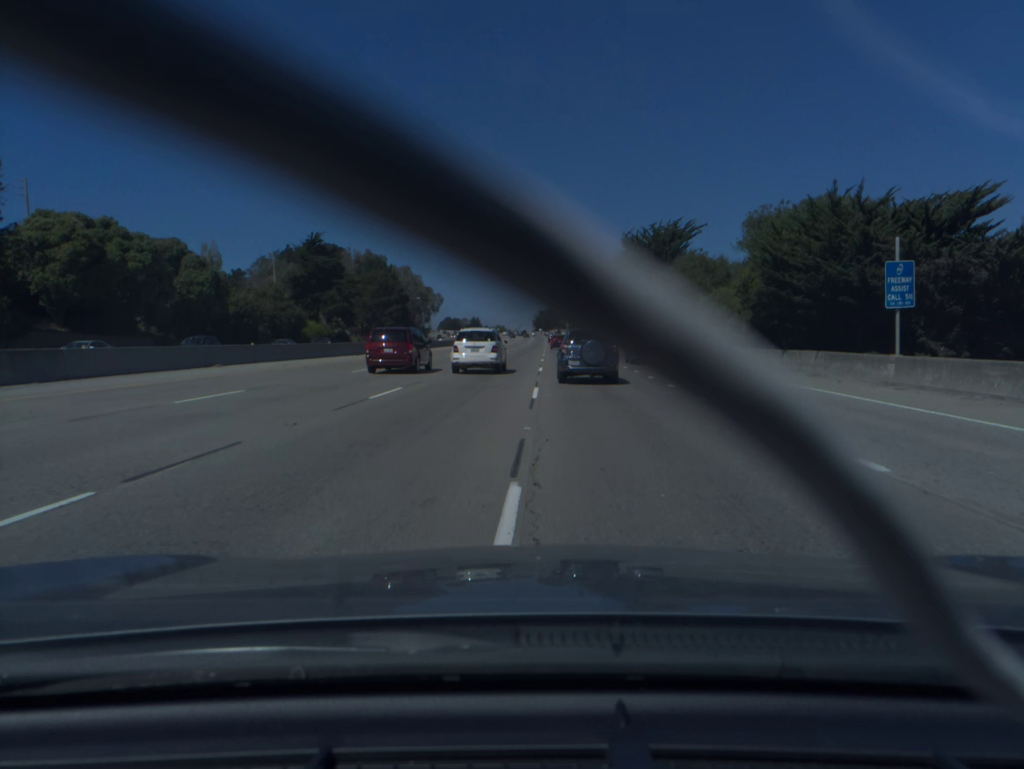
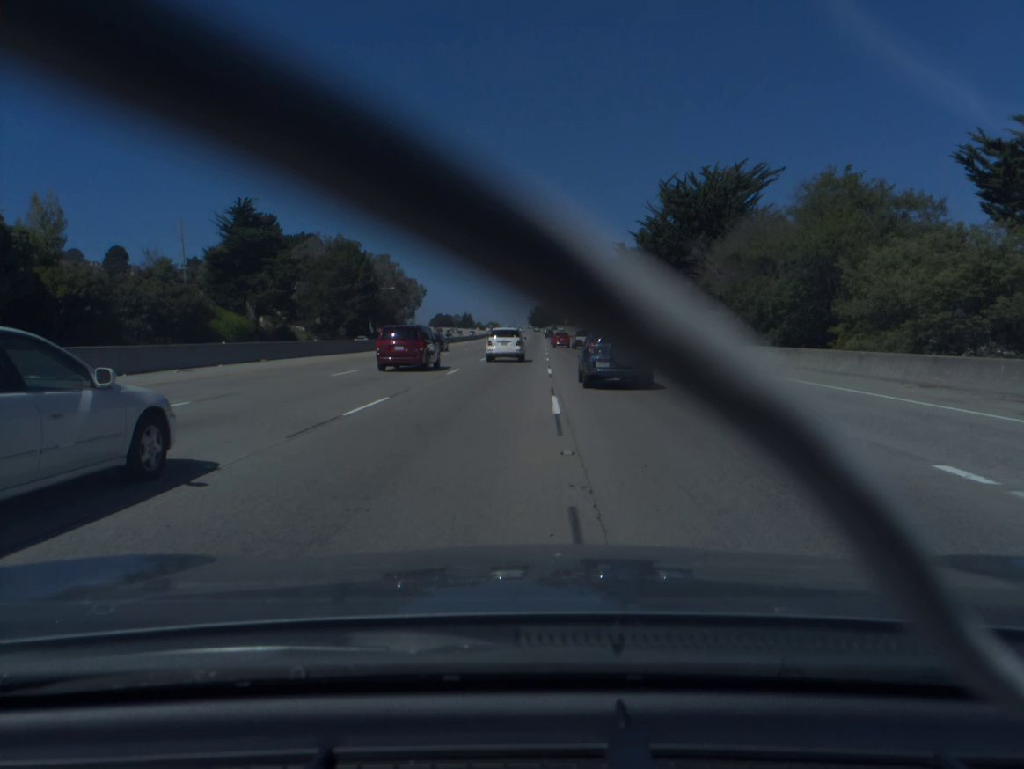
(+0.1, +33.1) m; 0°
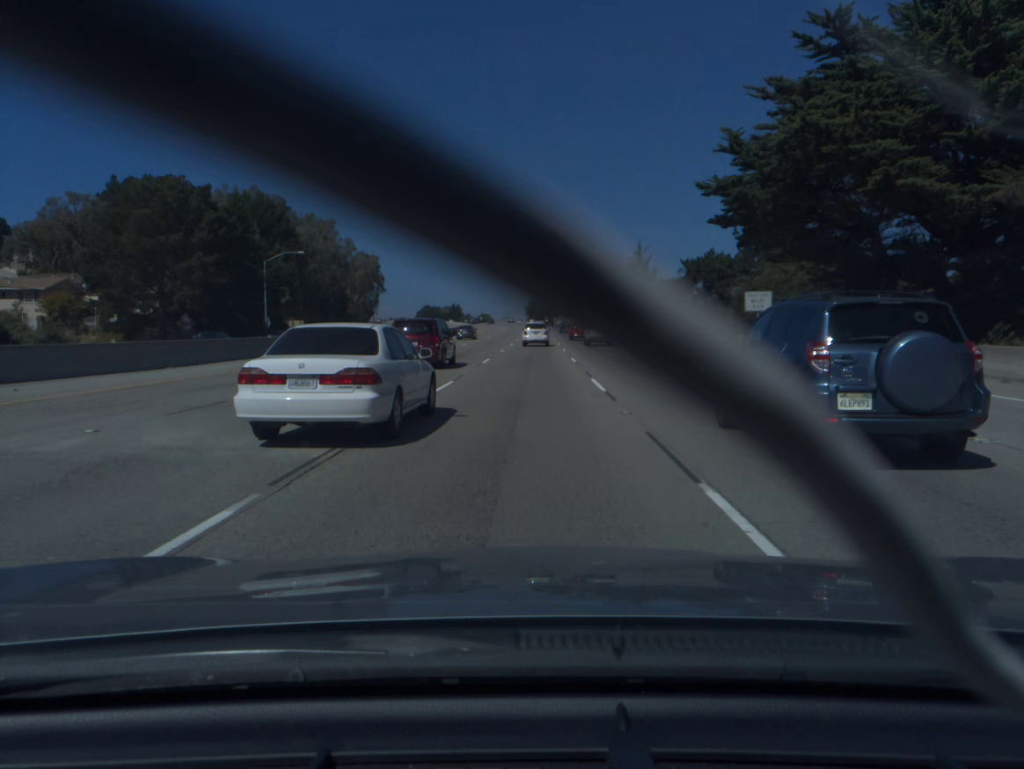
(-0.1, +69.3) m; 0°
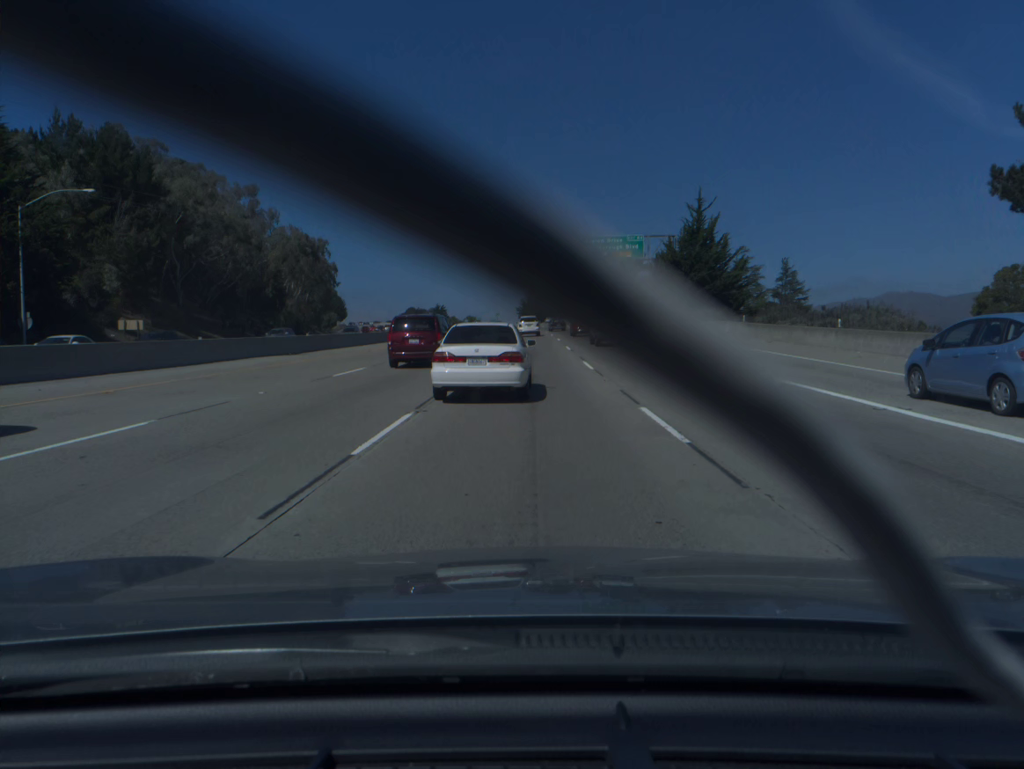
(+0.2, +52.0) m; 0°
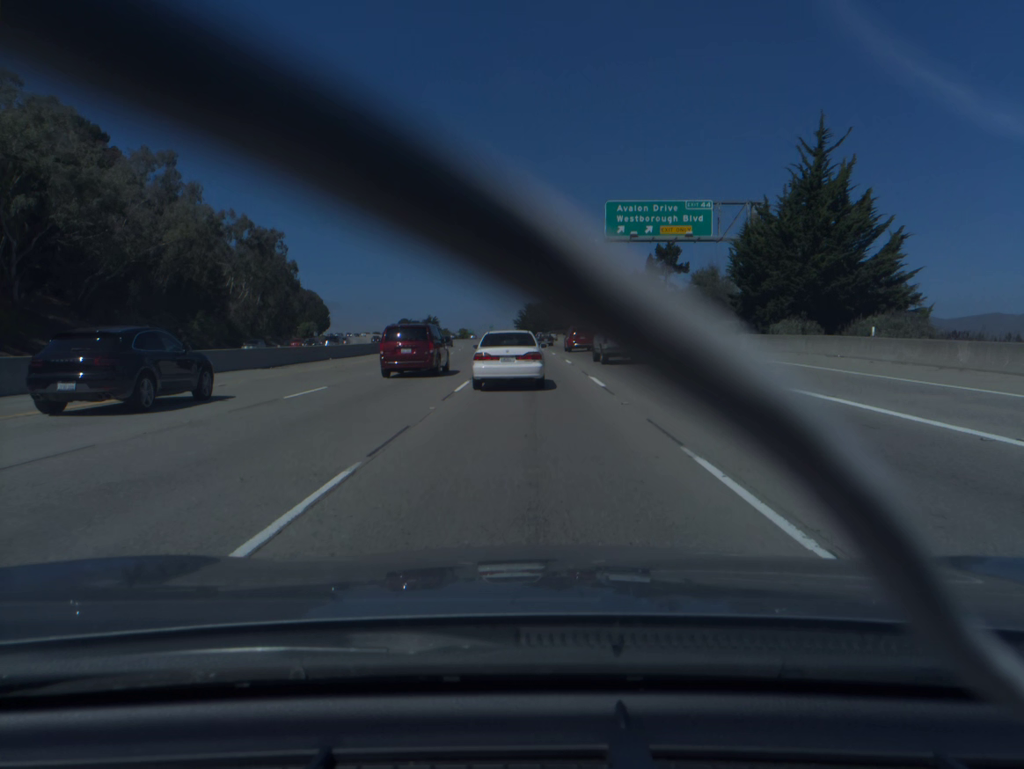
(+0.1, +33.7) m; 0°
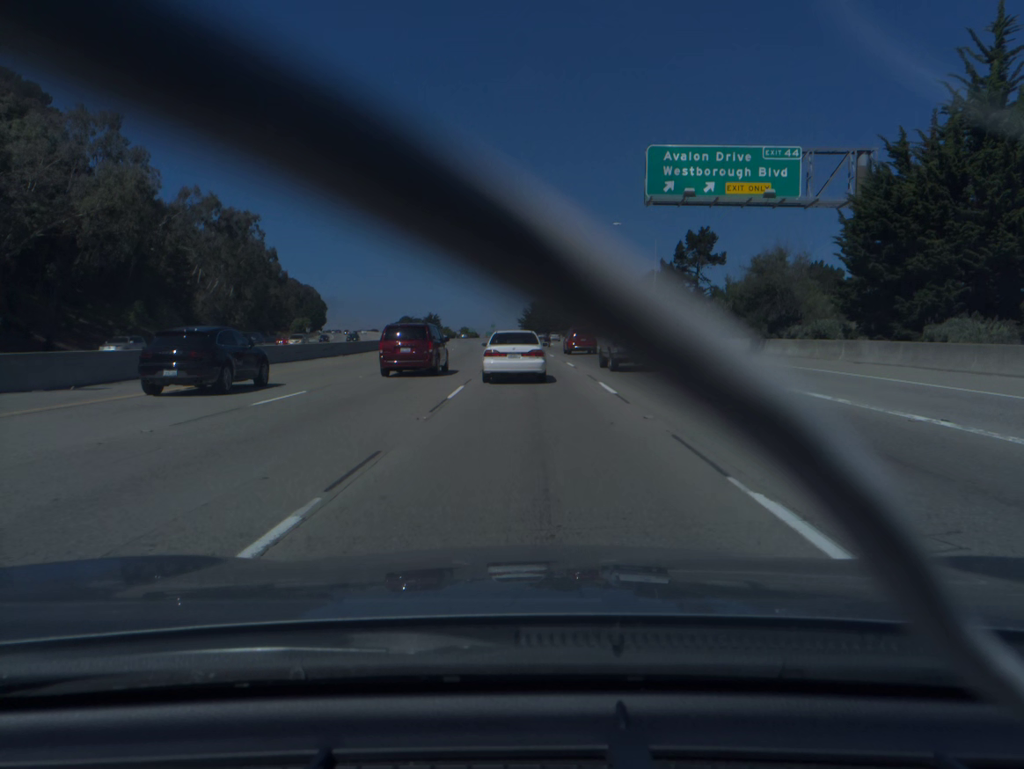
(-0.1, +16.7) m; 0°
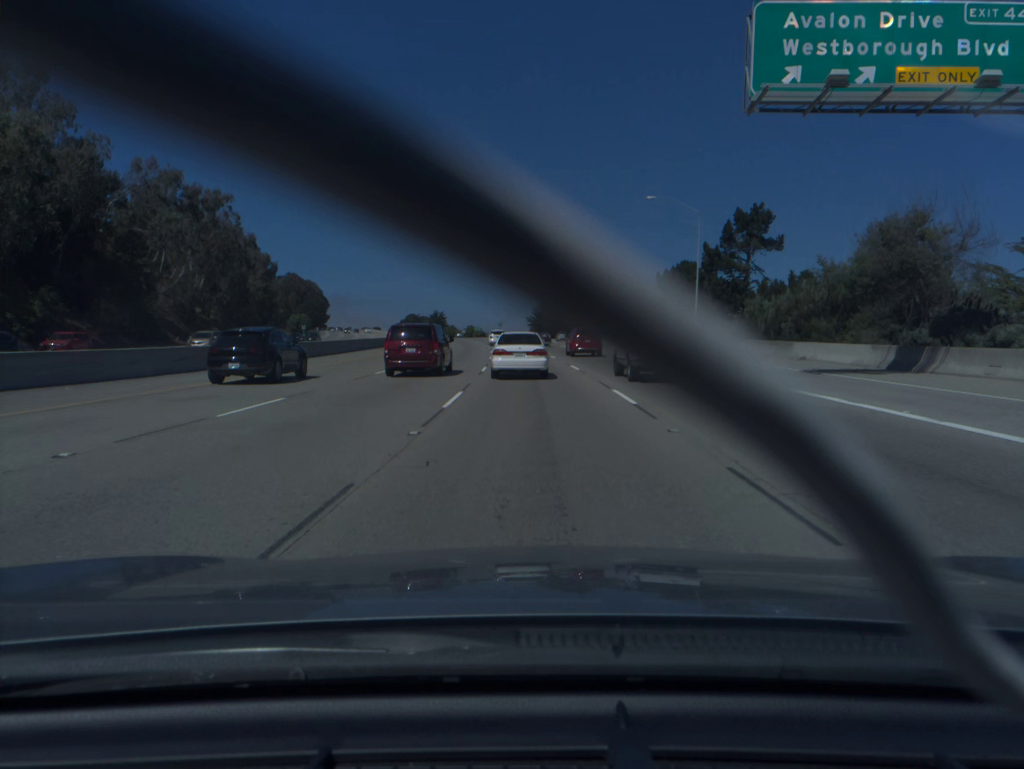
(-0.1, +16.7) m; -1°
